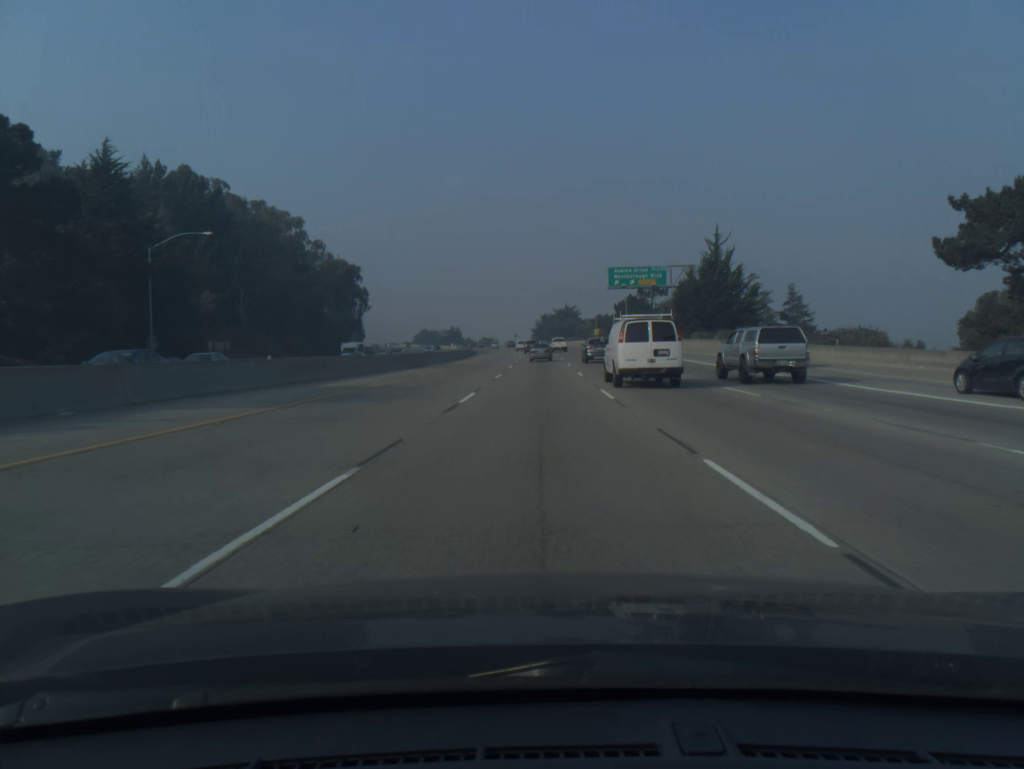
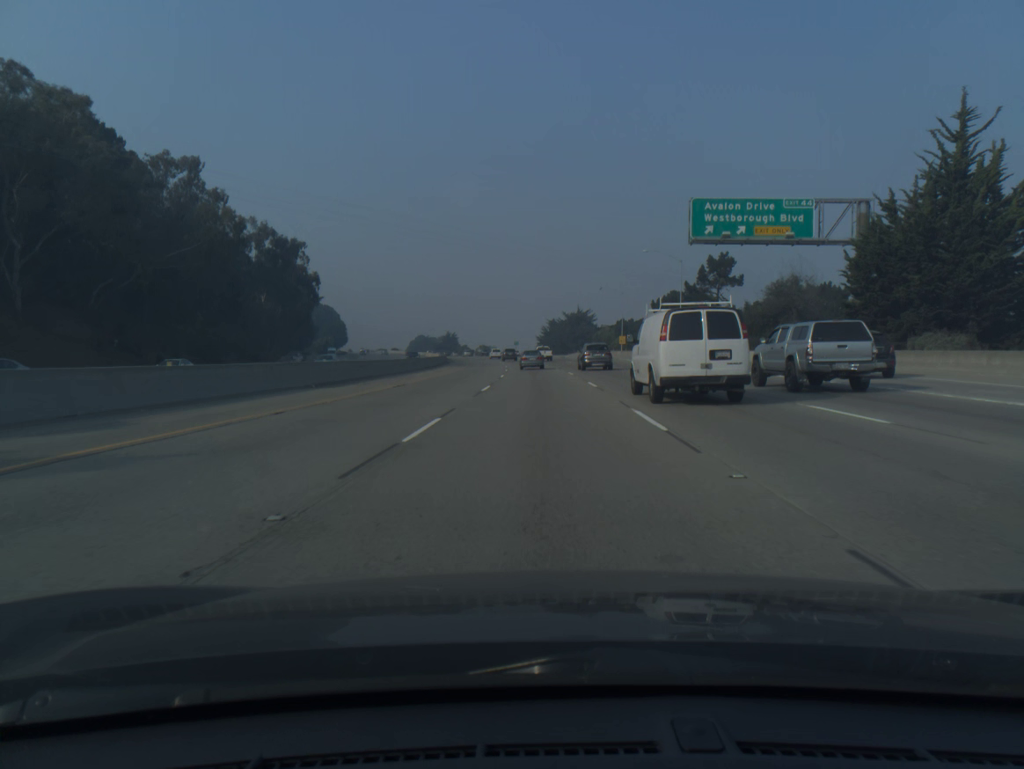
(-0.2, +51.6) m; 0°
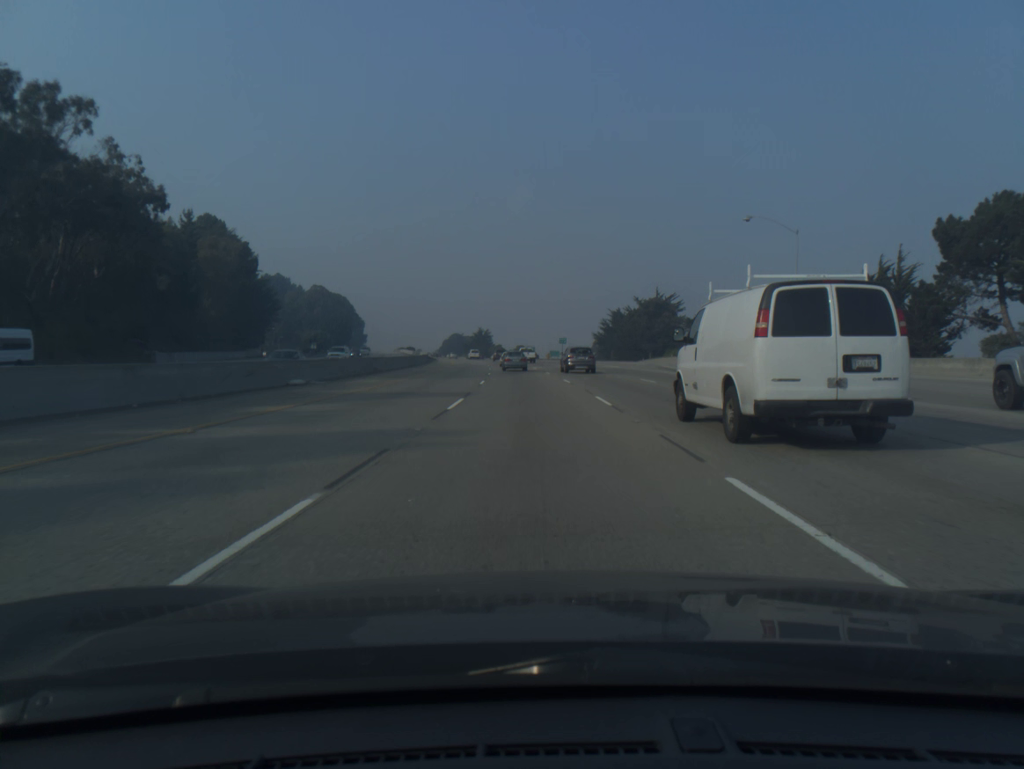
(-1.9, +80.9) m; -4°
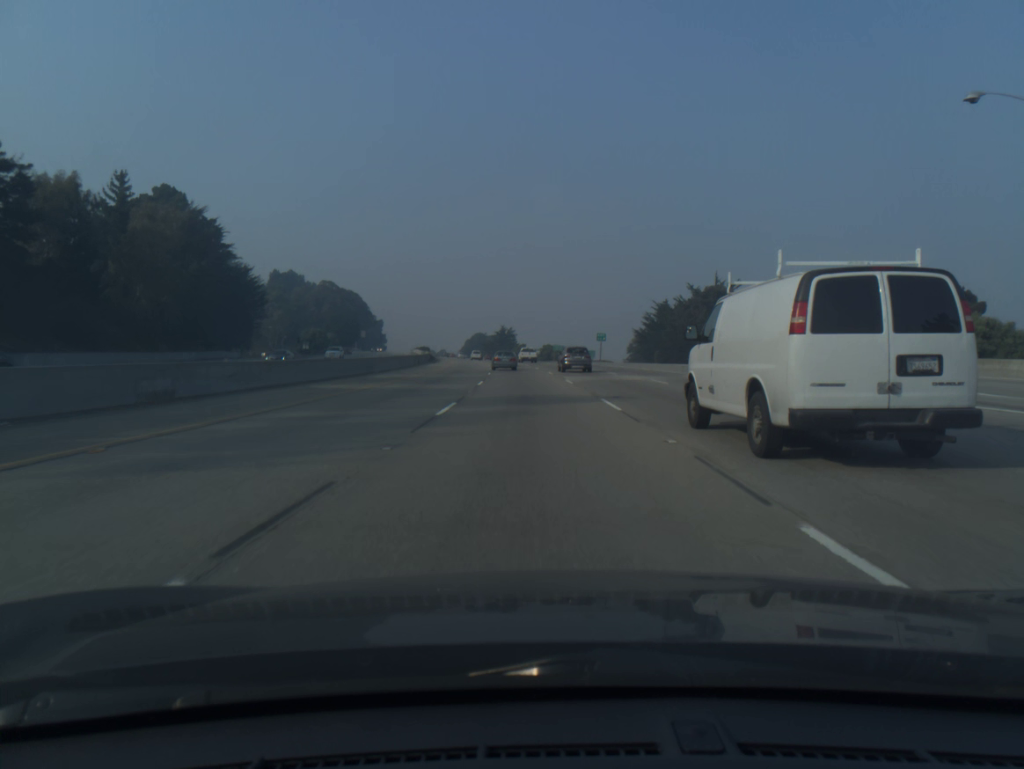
(-0.6, +31.4) m; -2°
